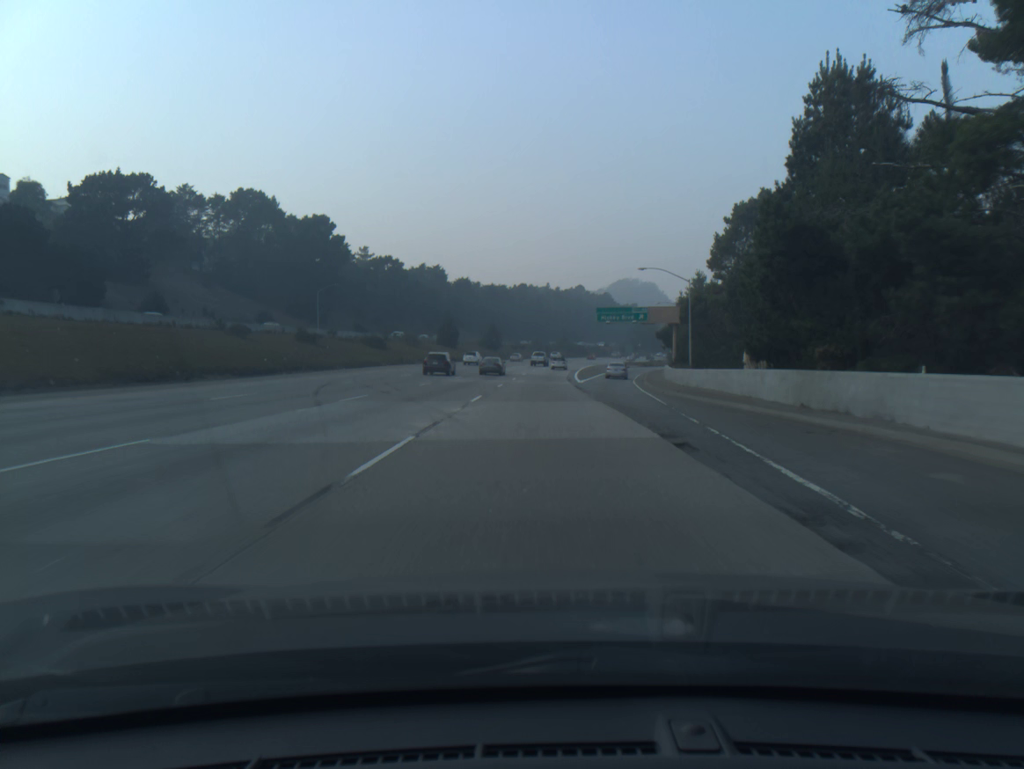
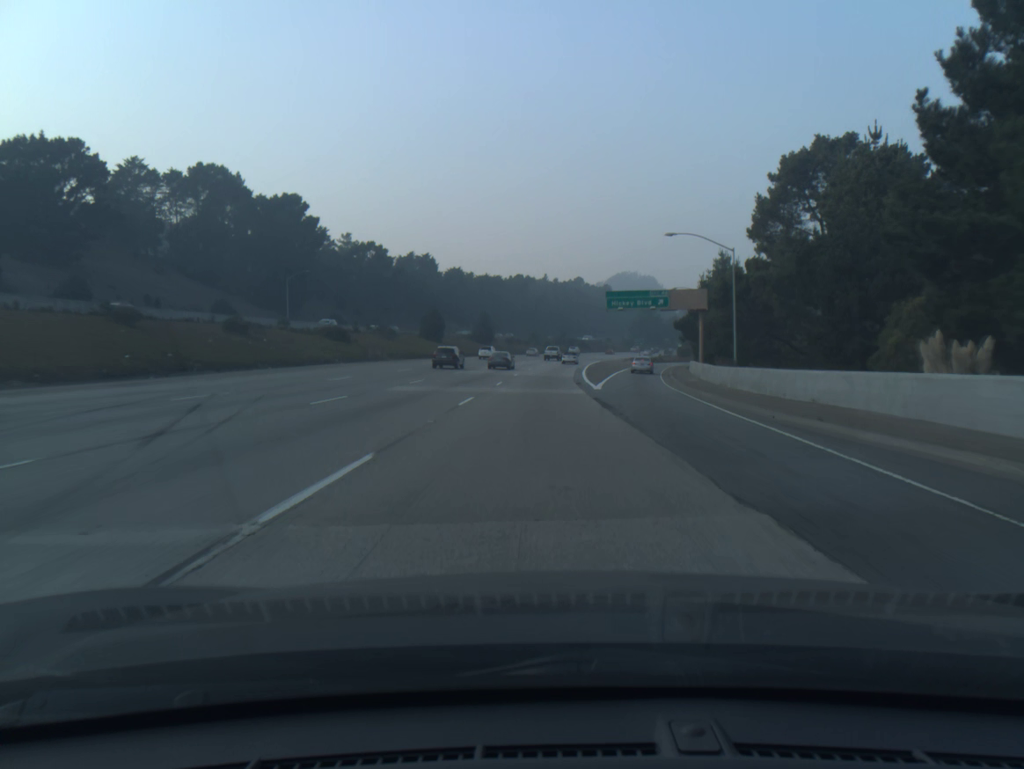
(0.0, +16.9) m; 0°
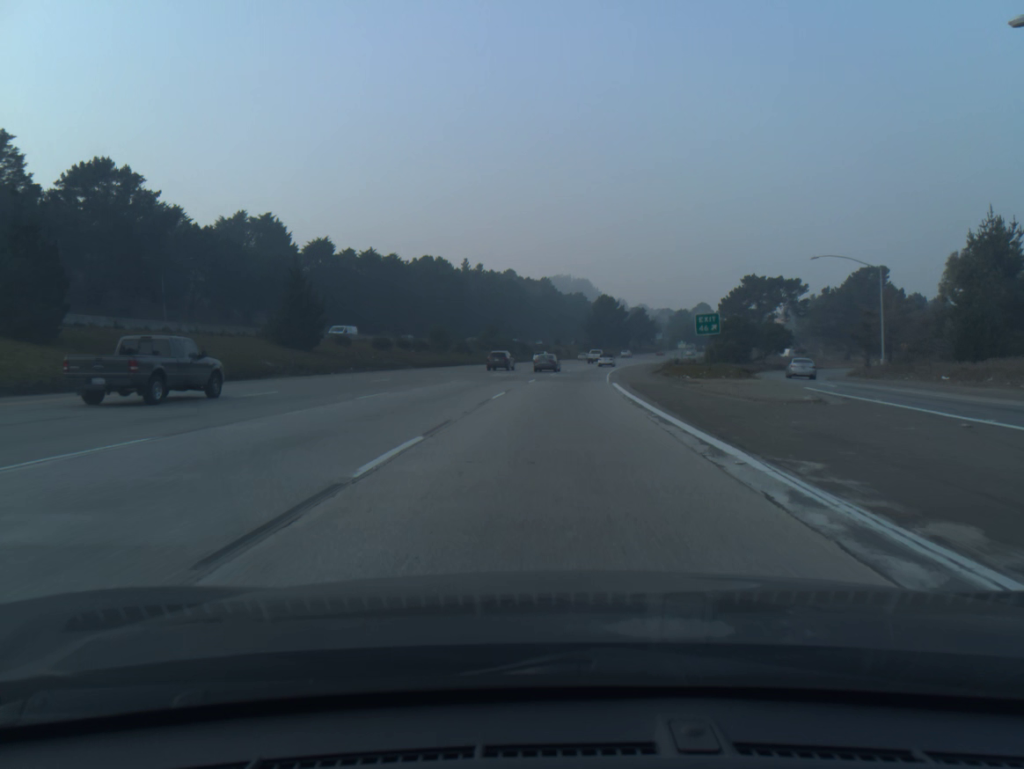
(+2.5, +84.8) m; +5°
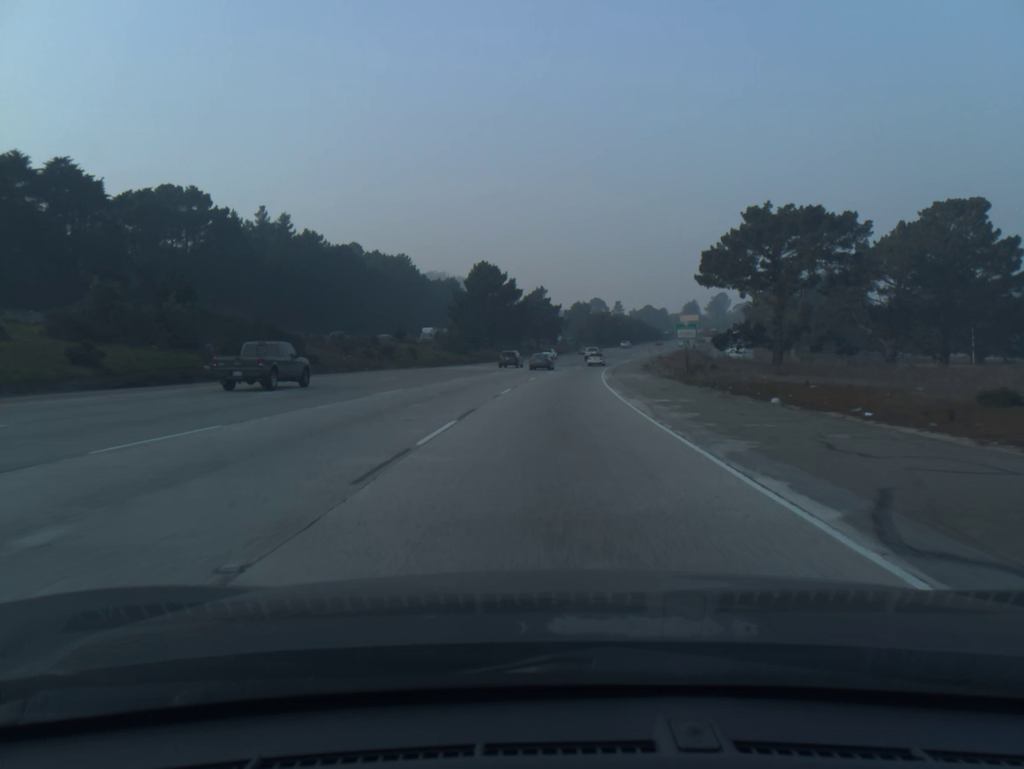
(+6.5, +84.0) m; +9°
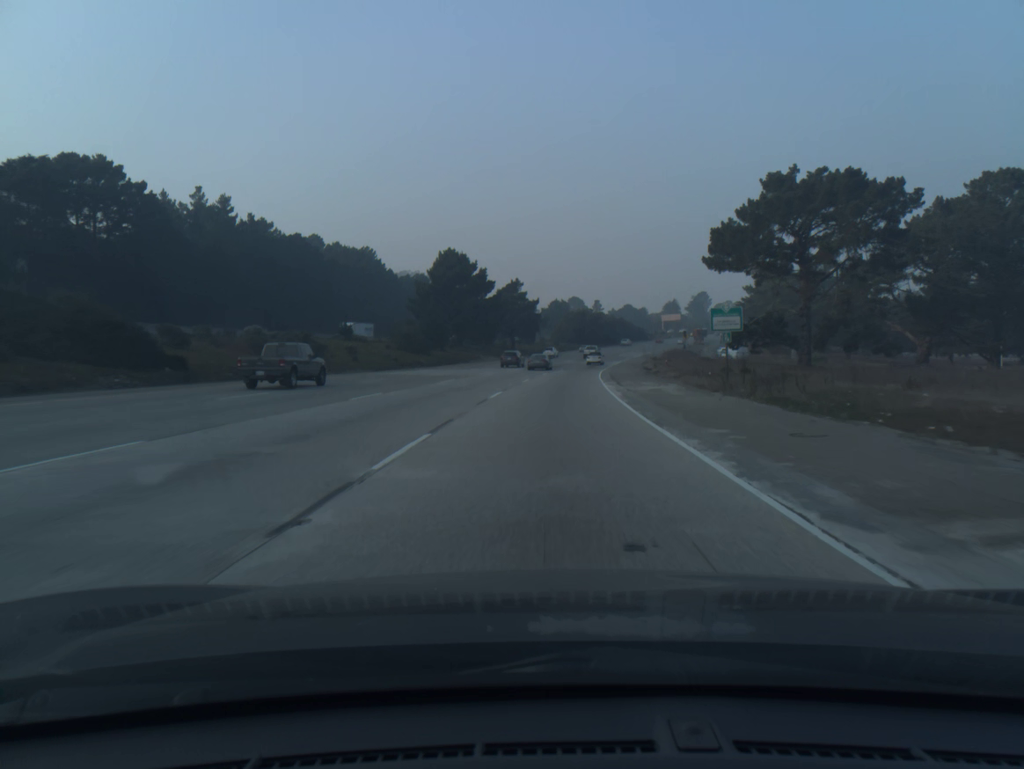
(+0.2, +16.8) m; +2°
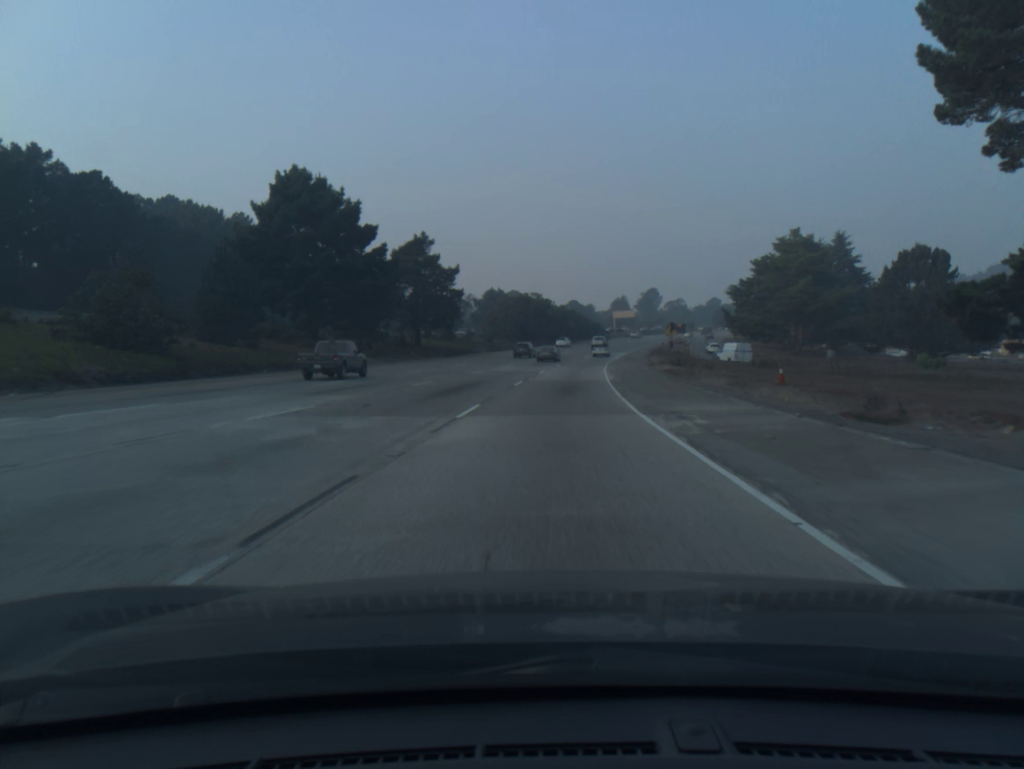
(+1.9, +50.3) m; +4°
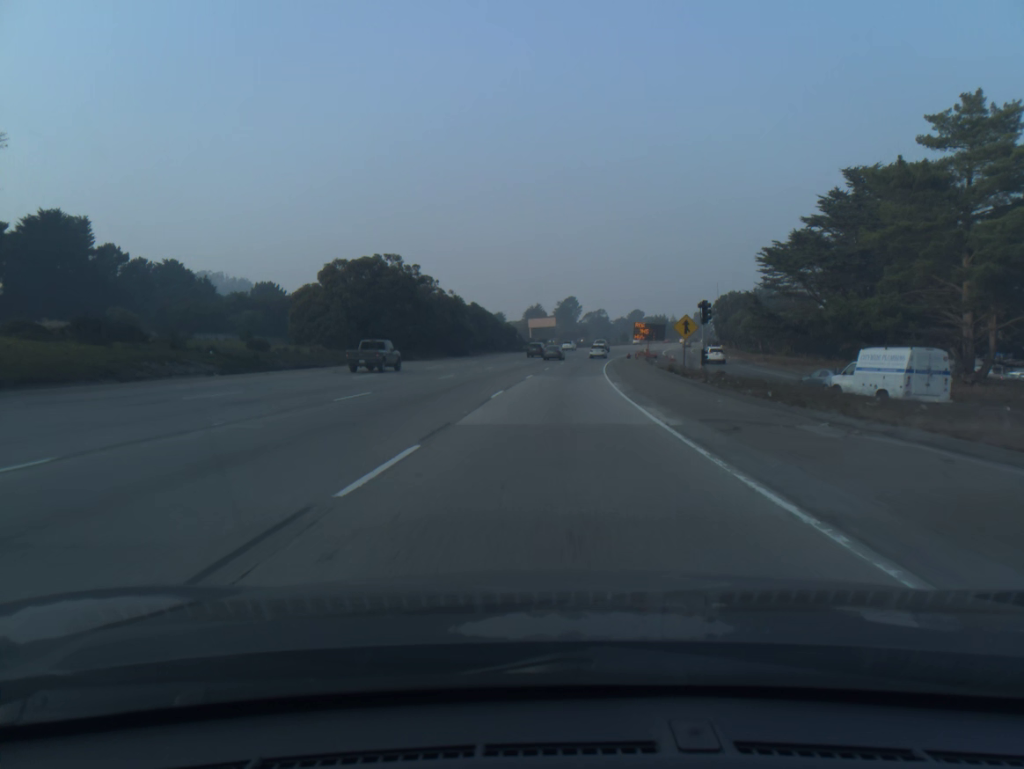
(+3.8, +66.9) m; +7°
